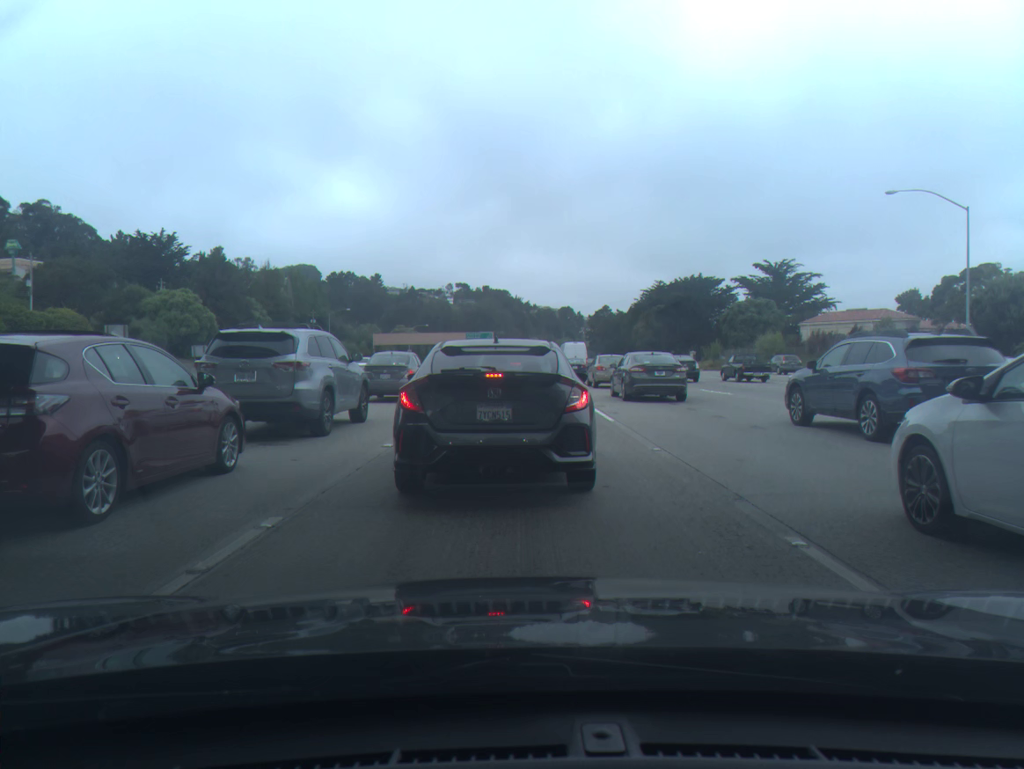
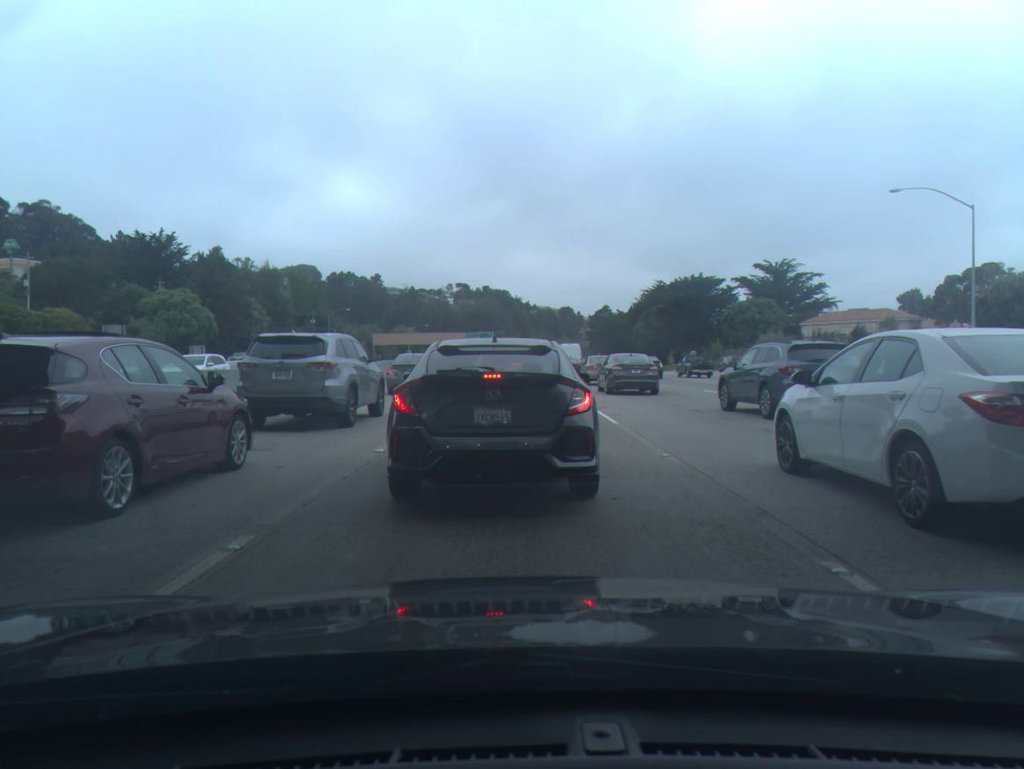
(0.0, +0.7) m; 0°
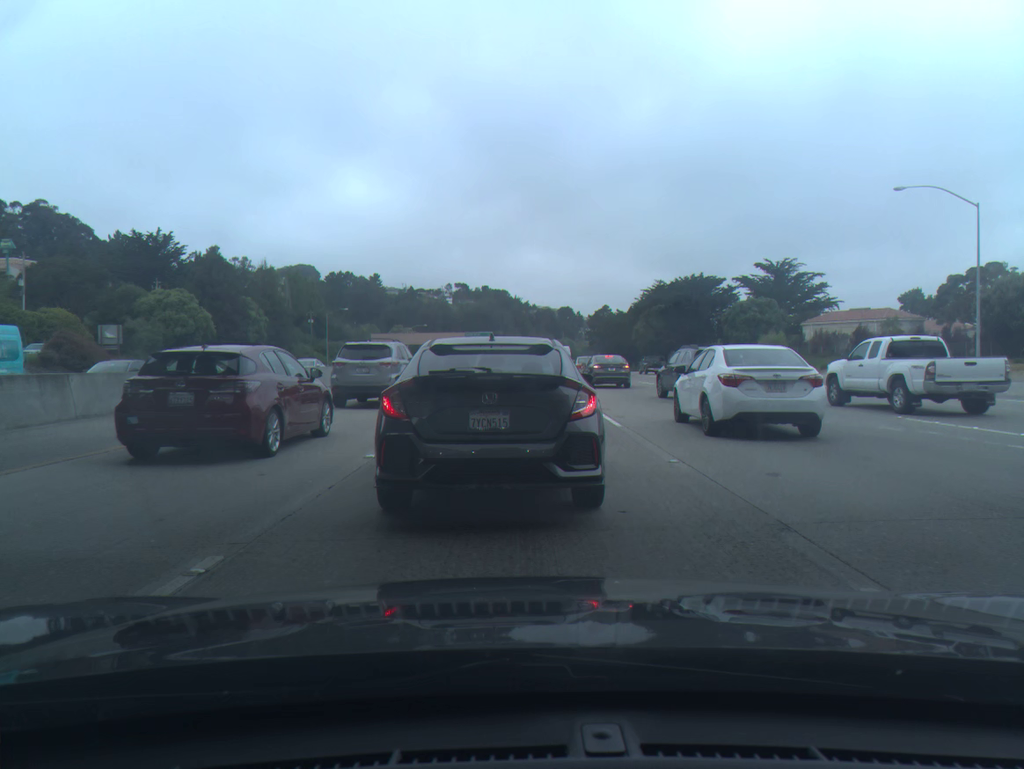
(0.0, +0.6) m; 0°
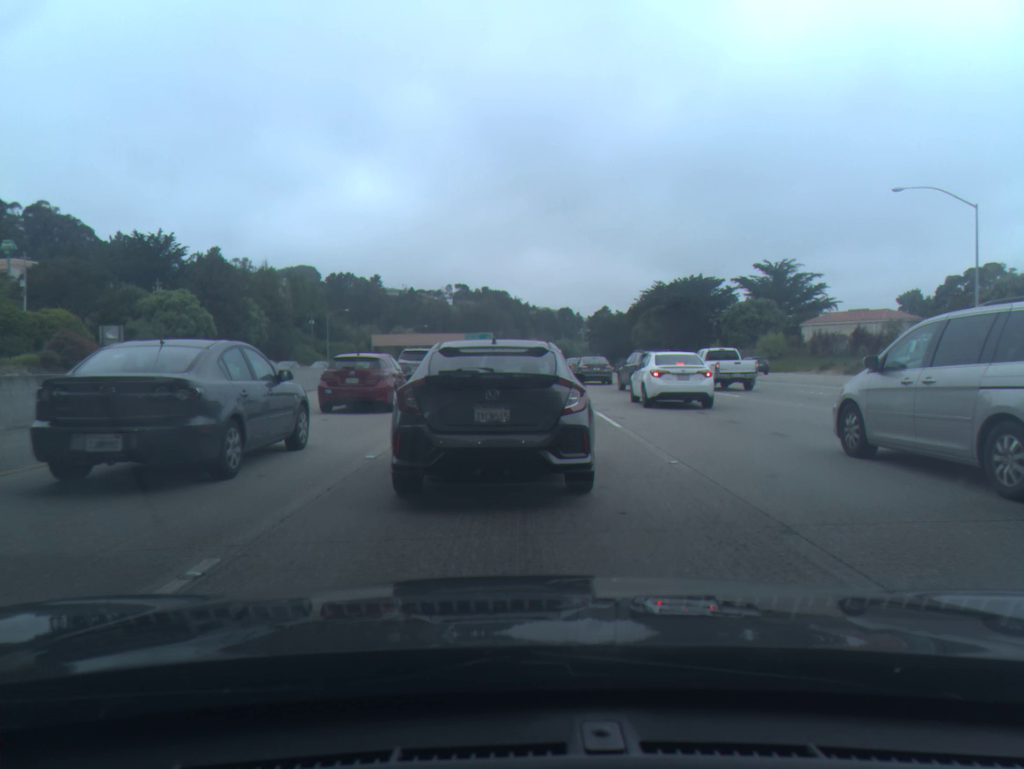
(0.0, +0.1) m; 0°
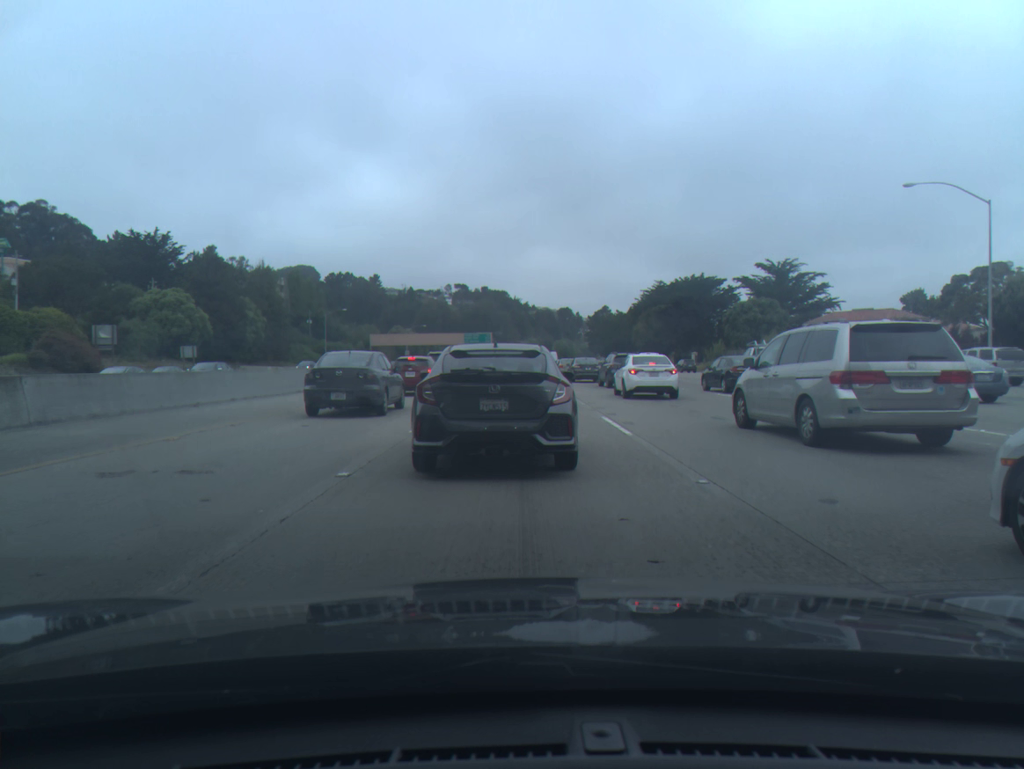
(0.0, +1.3) m; 0°
